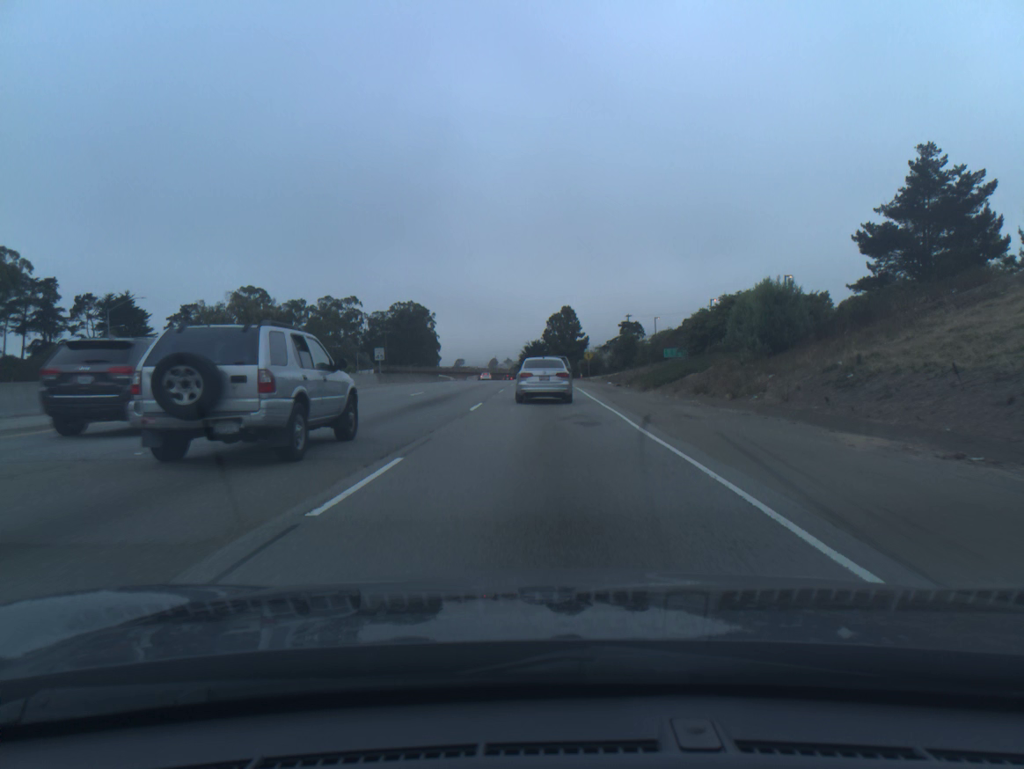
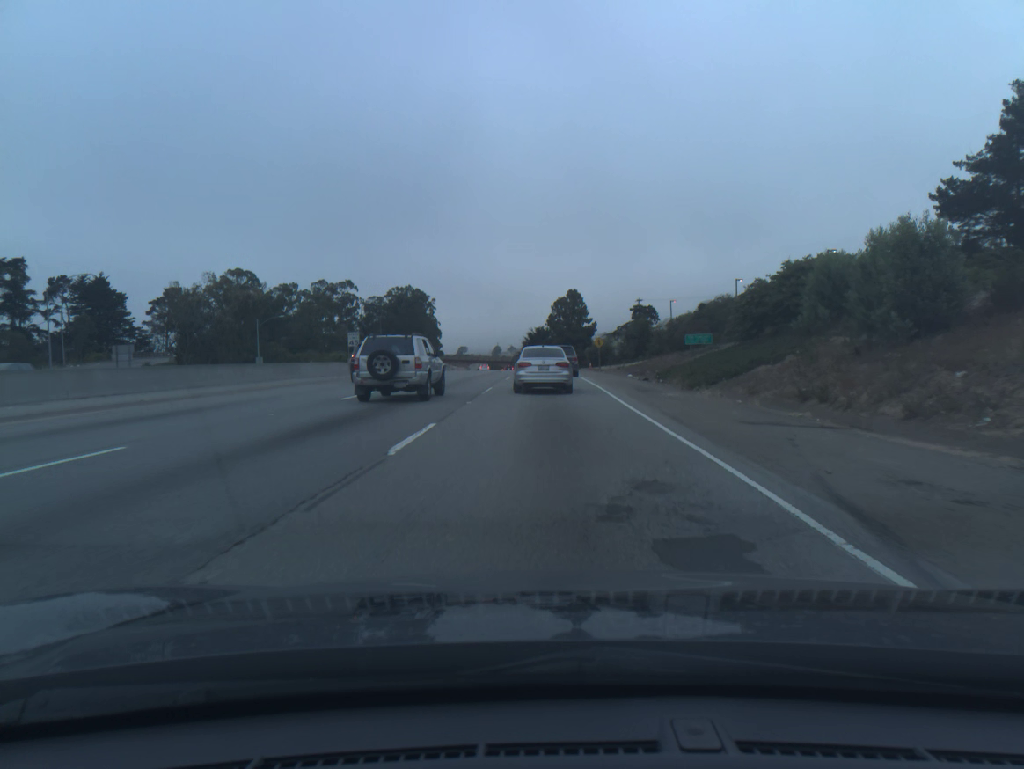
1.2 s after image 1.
(0.0, +11.4) m; 0°
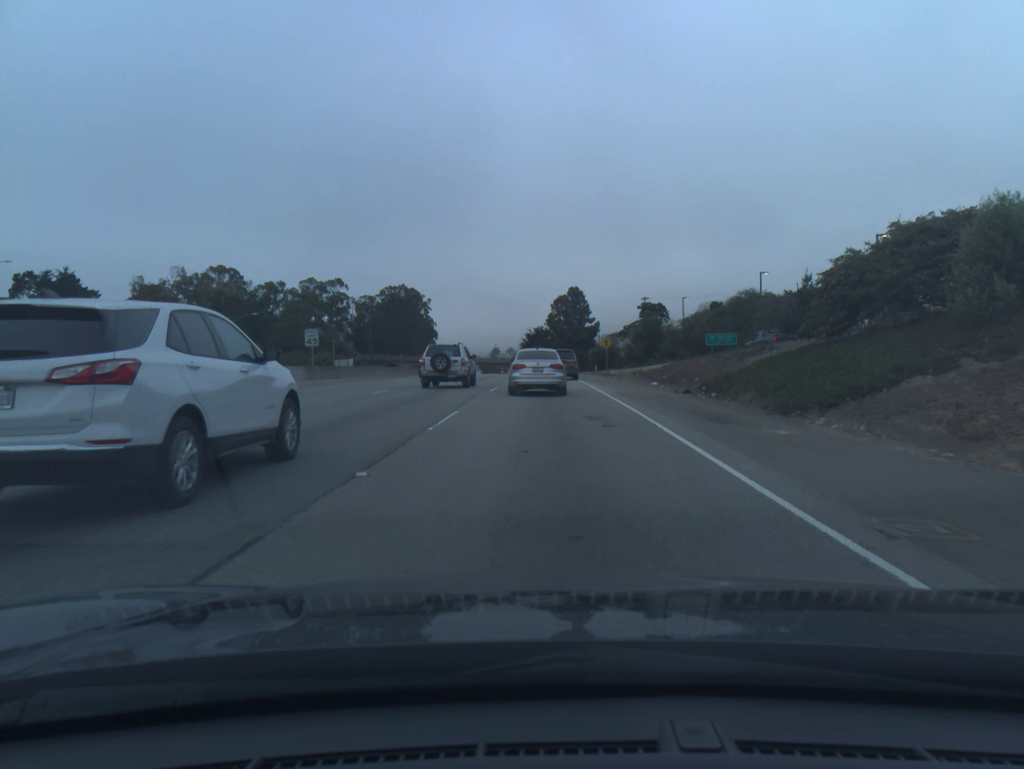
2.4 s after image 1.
(0.0, +11.1) m; 0°
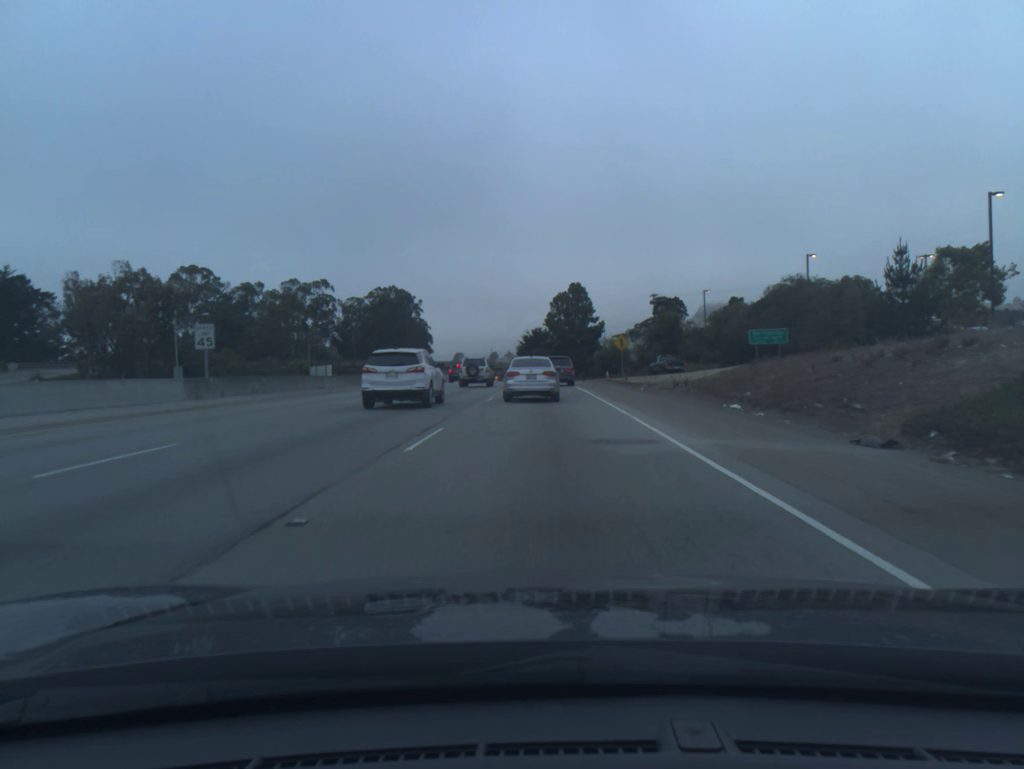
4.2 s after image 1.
(0.0, +16.4) m; 0°
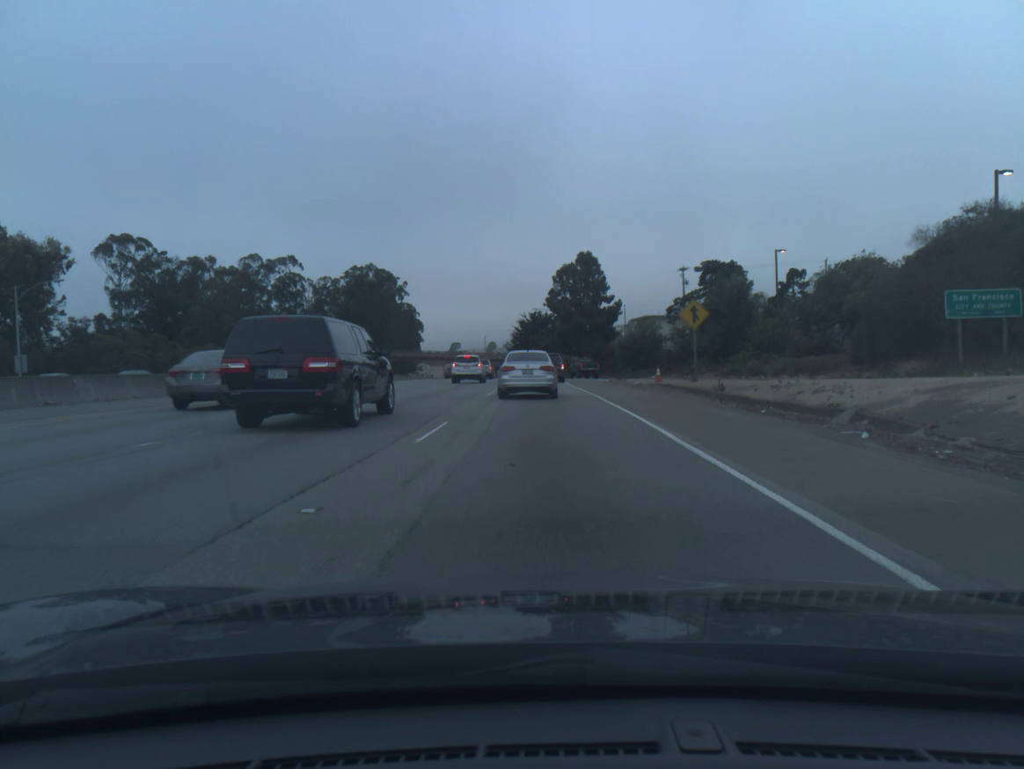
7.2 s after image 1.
(+0.1, +28.4) m; 0°
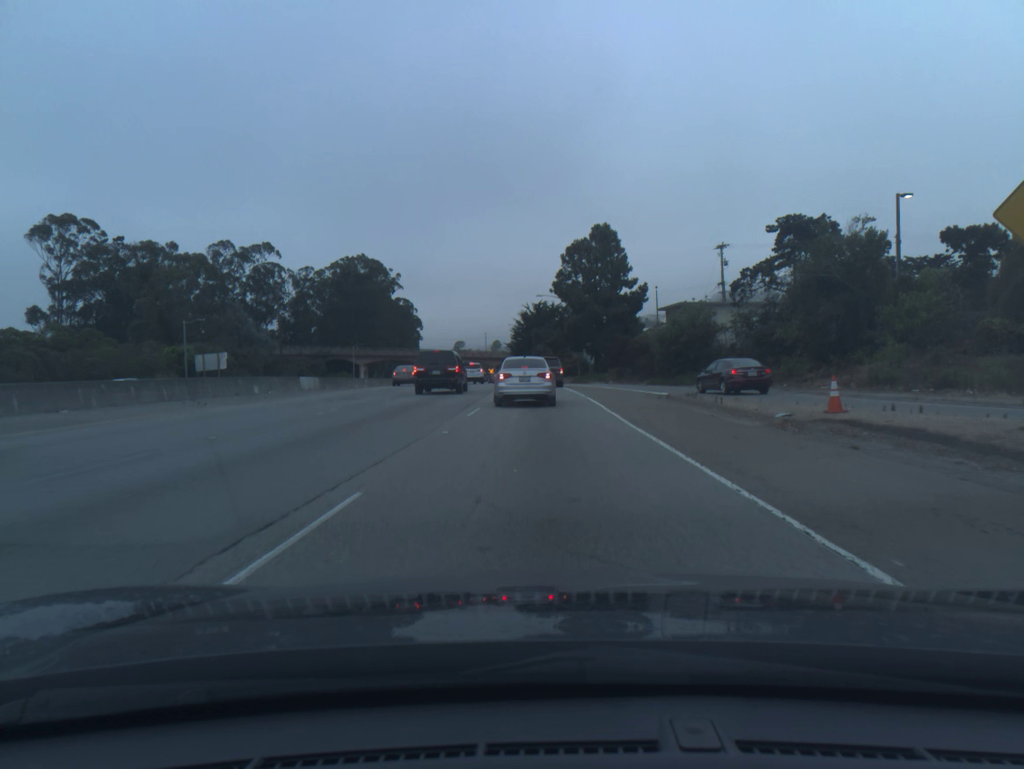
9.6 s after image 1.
(0.0, +22.1) m; 0°
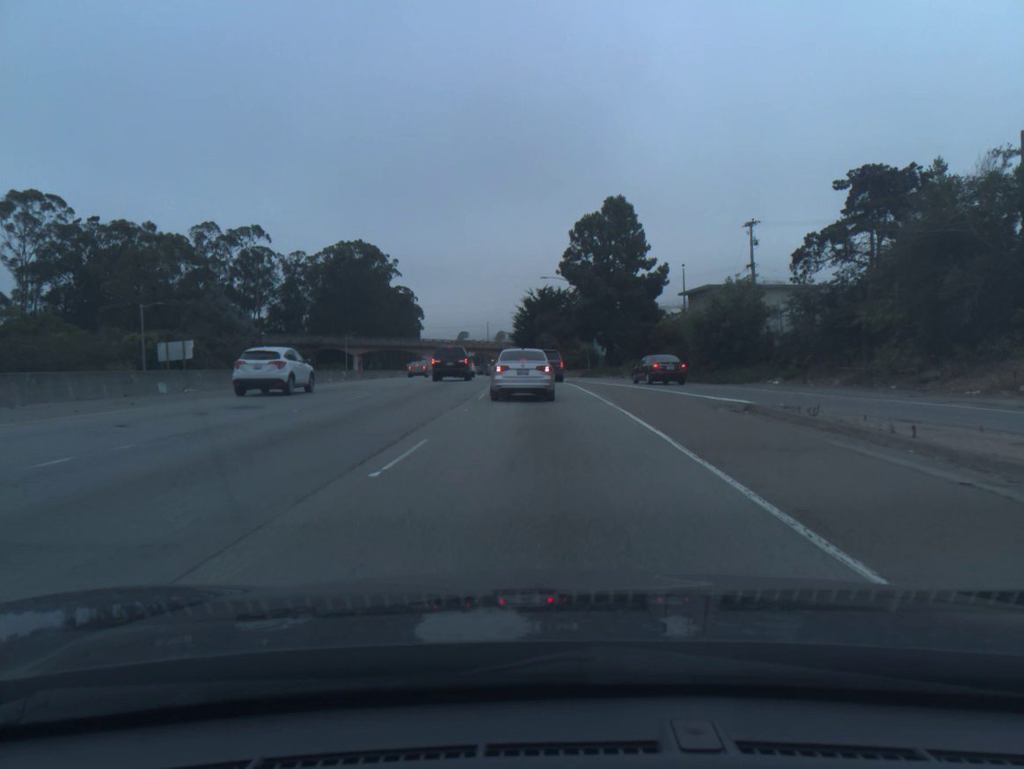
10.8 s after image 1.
(0.0, +10.8) m; 0°
